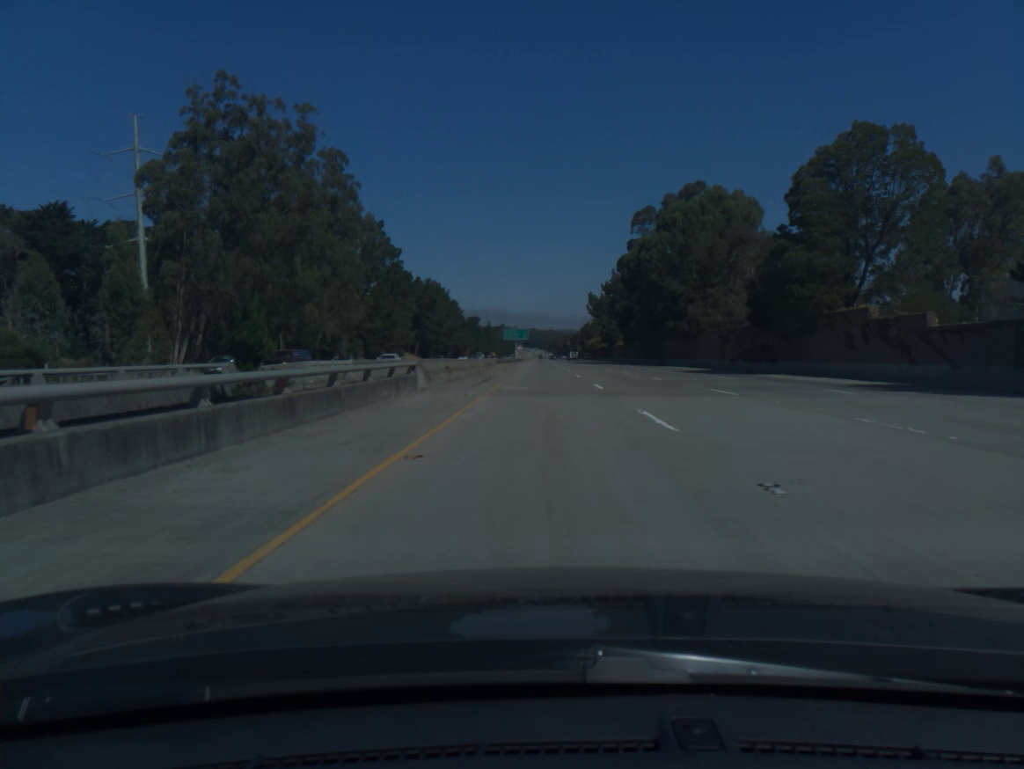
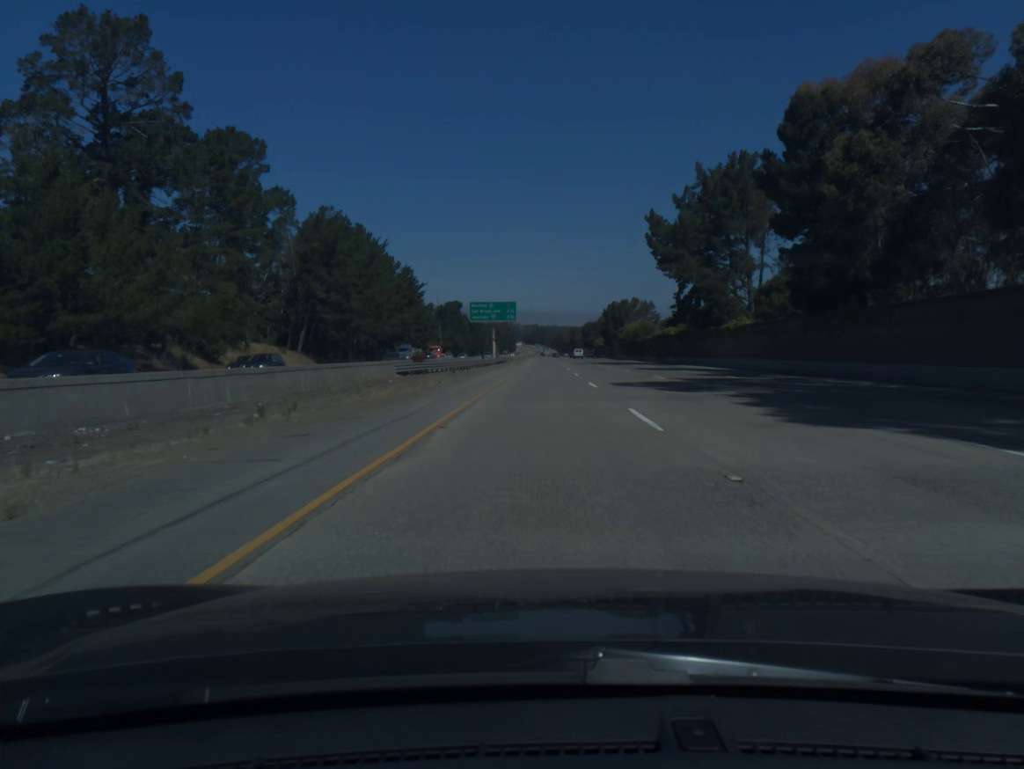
(+0.2, +103.1) m; 0°
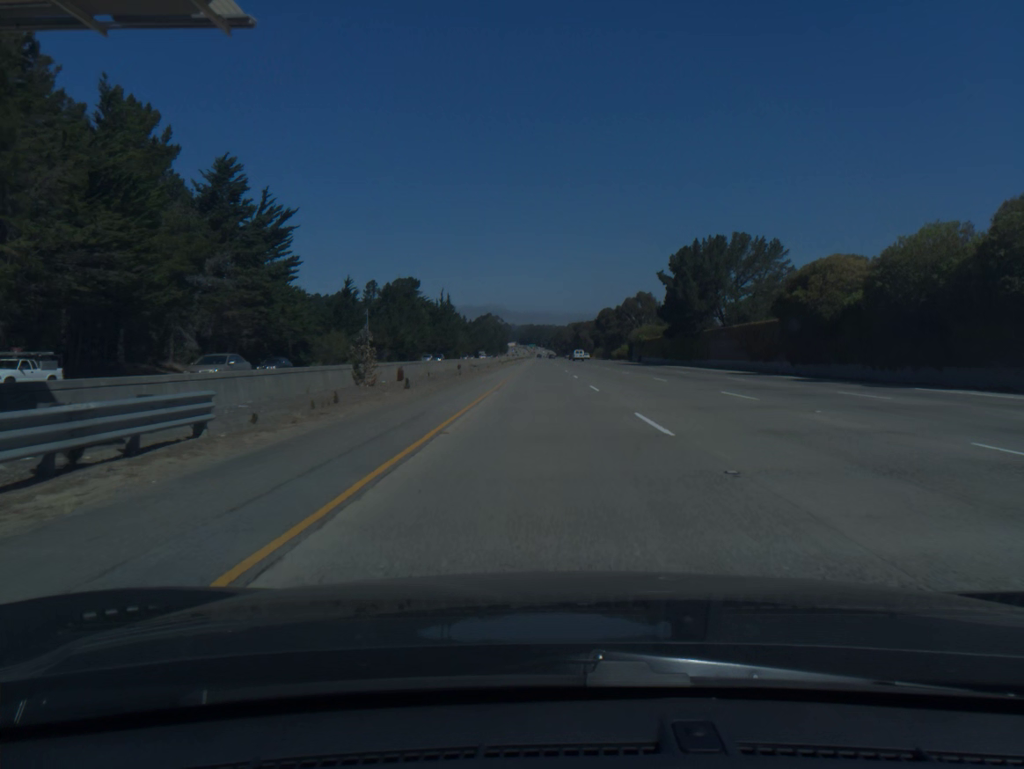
(+0.2, +102.9) m; 0°
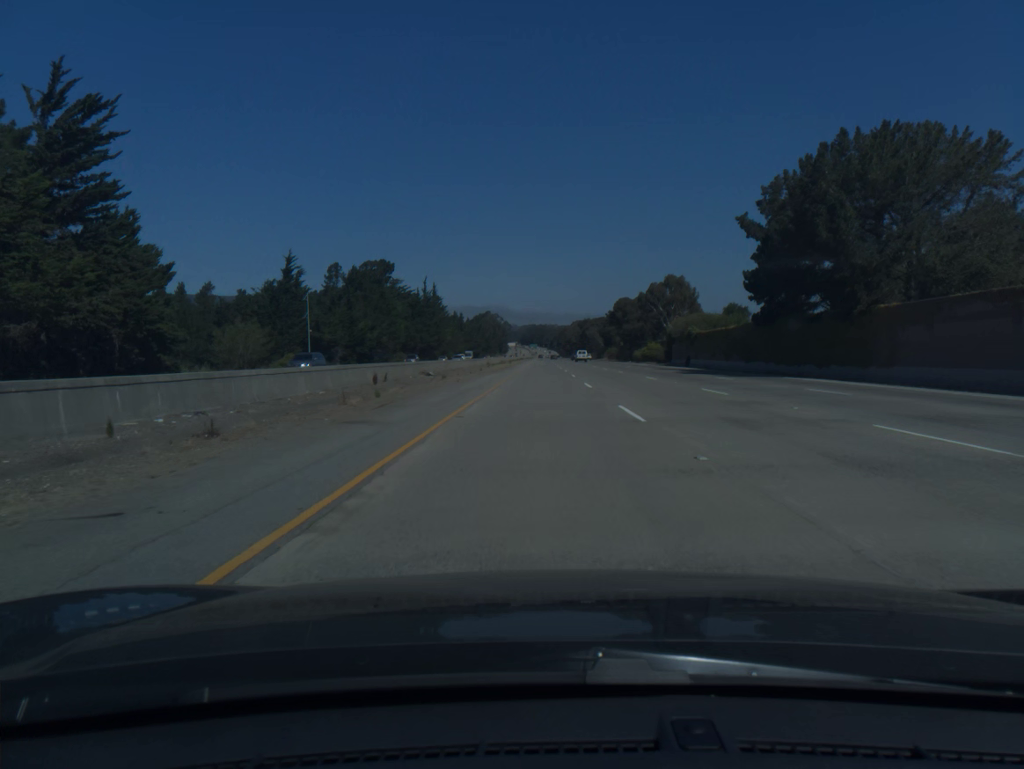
(0.0, +41.1) m; 0°
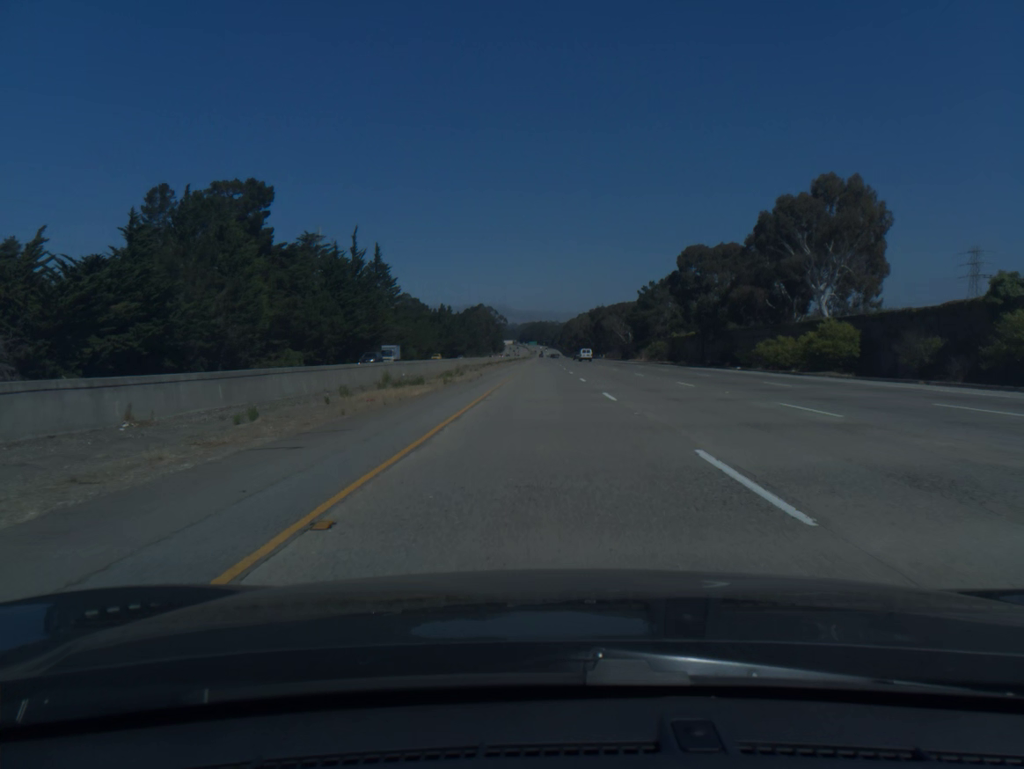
(-0.2, +82.1) m; 0°
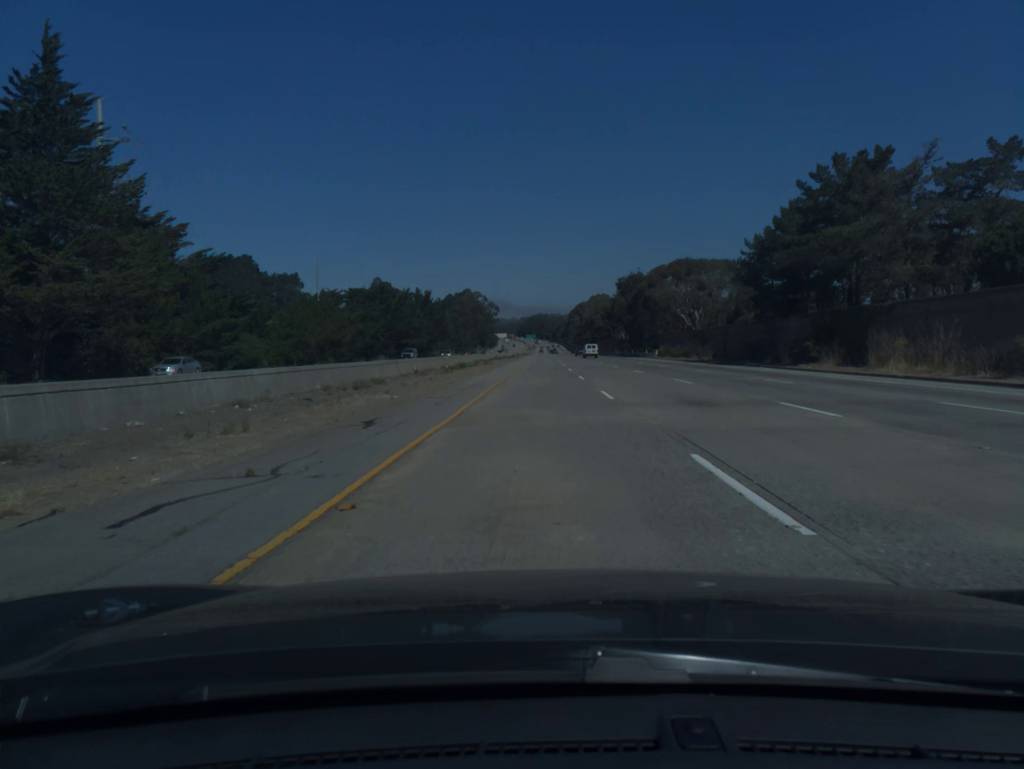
(+0.1, +102.5) m; 0°
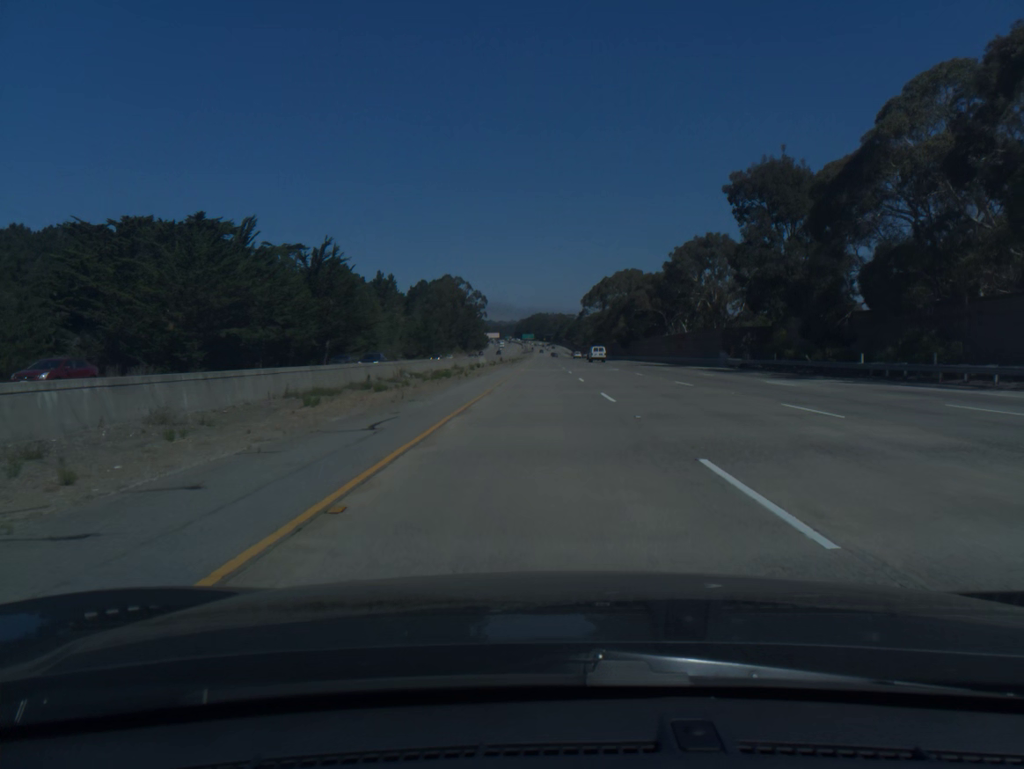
(-0.1, +102.6) m; 0°
